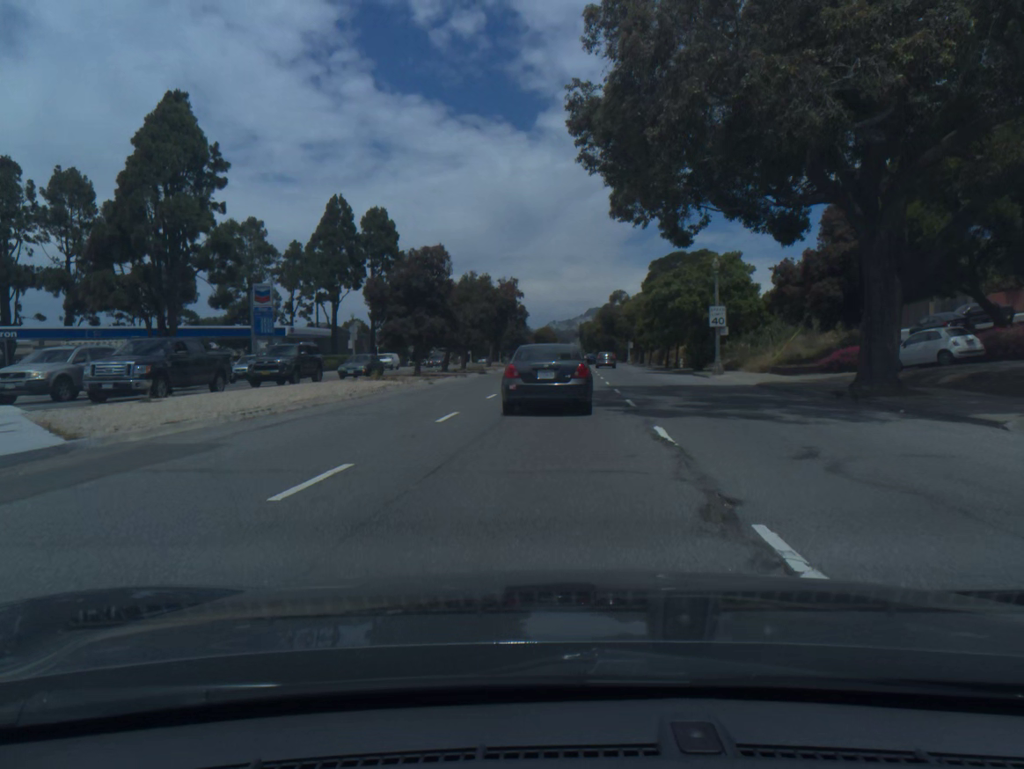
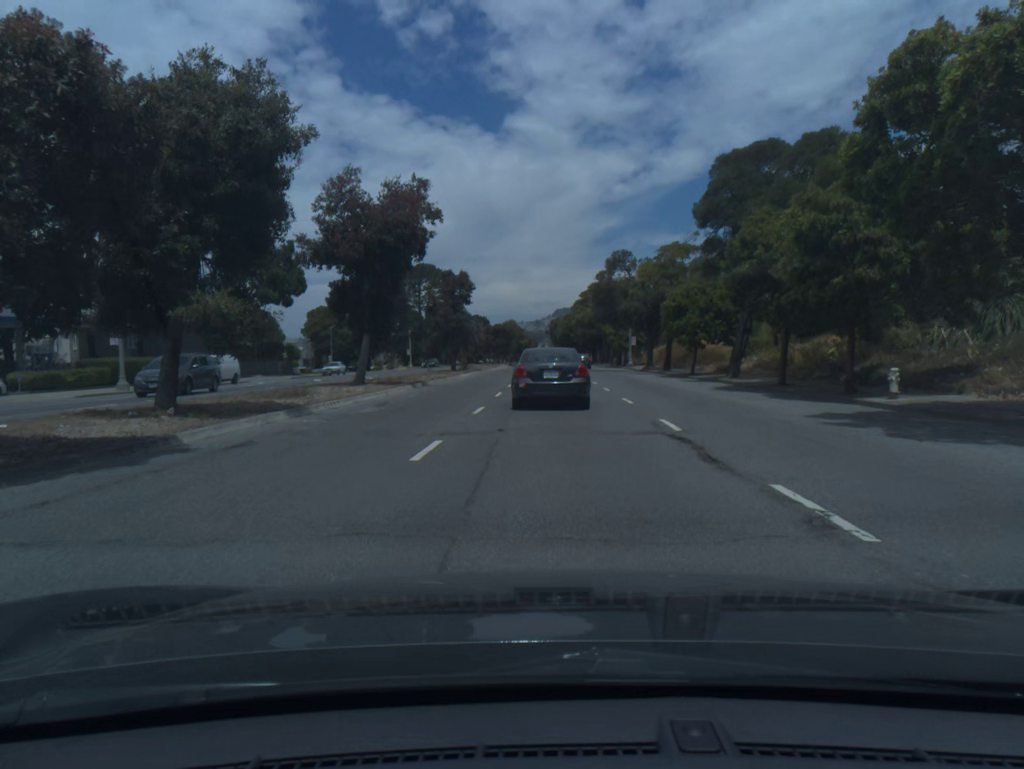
(+0.9, +41.4) m; +2°
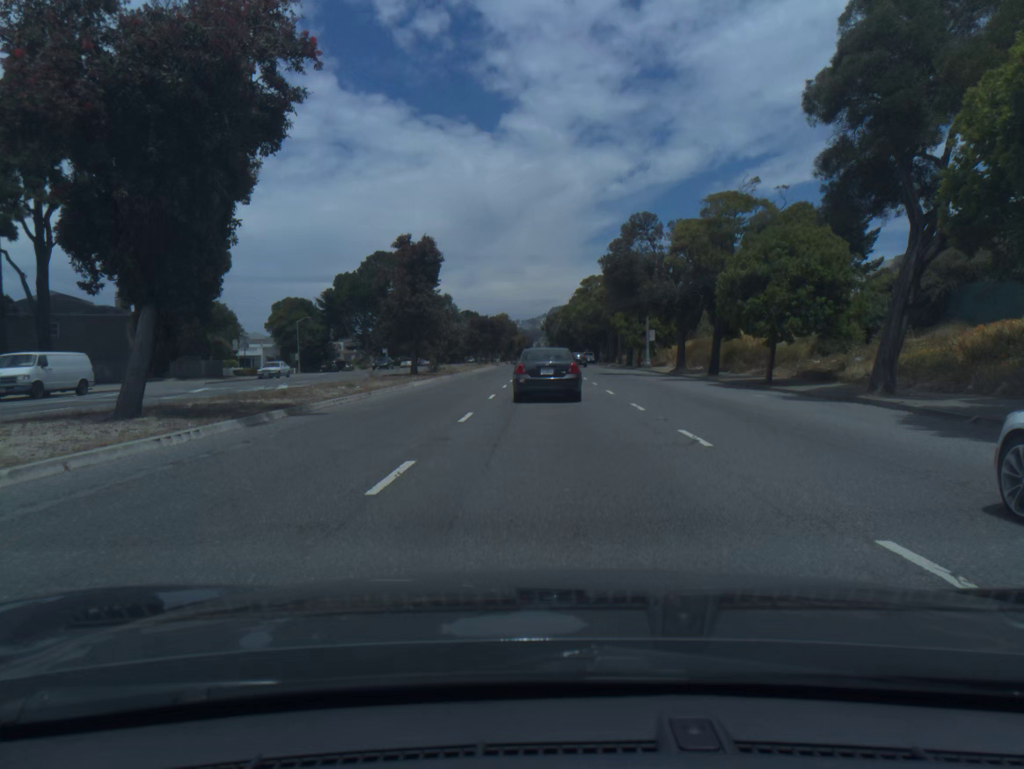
(0.0, +17.0) m; 0°
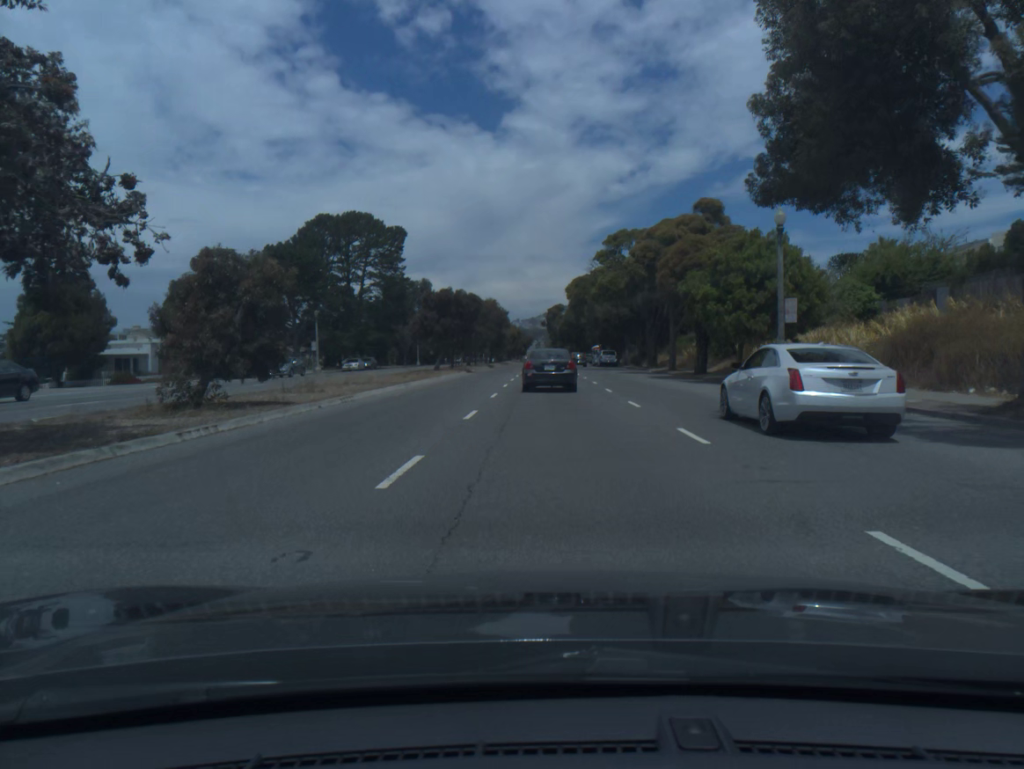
(-0.1, +35.9) m; 0°
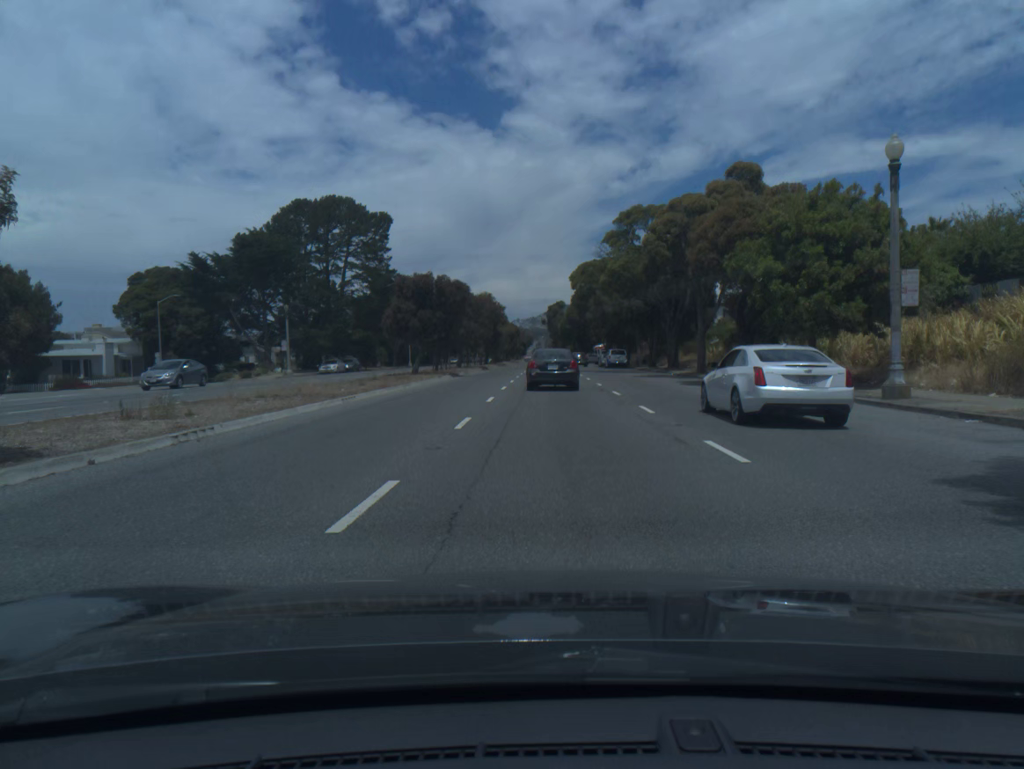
(0.0, +9.3) m; 0°
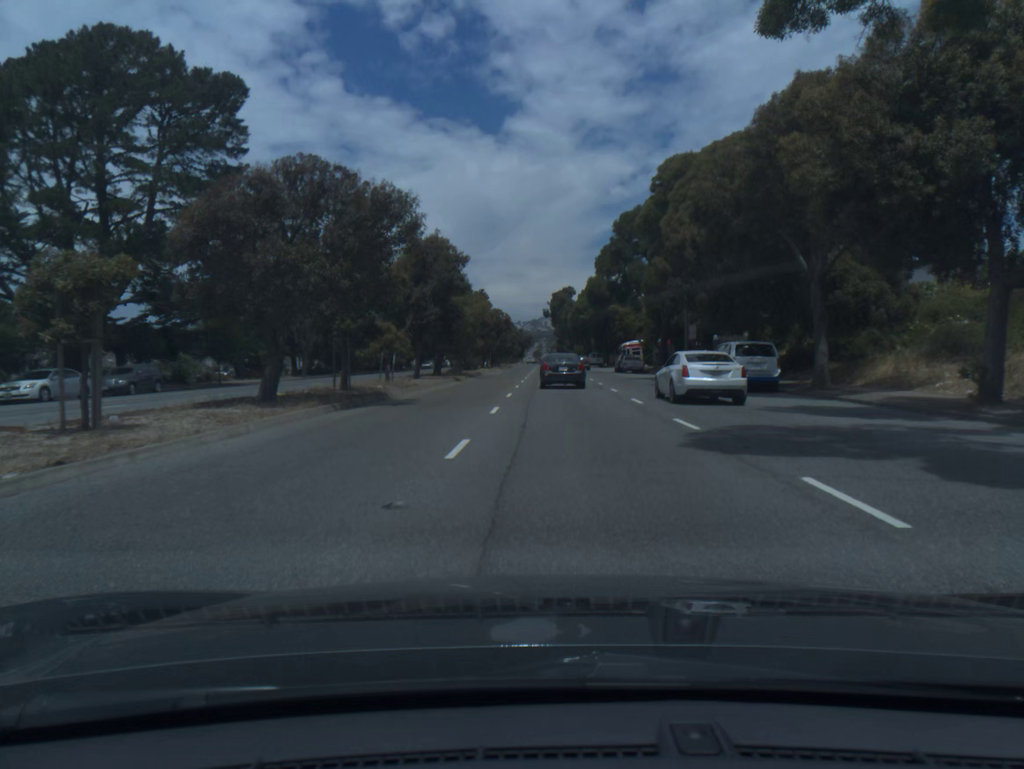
(-0.1, +47.5) m; 0°
